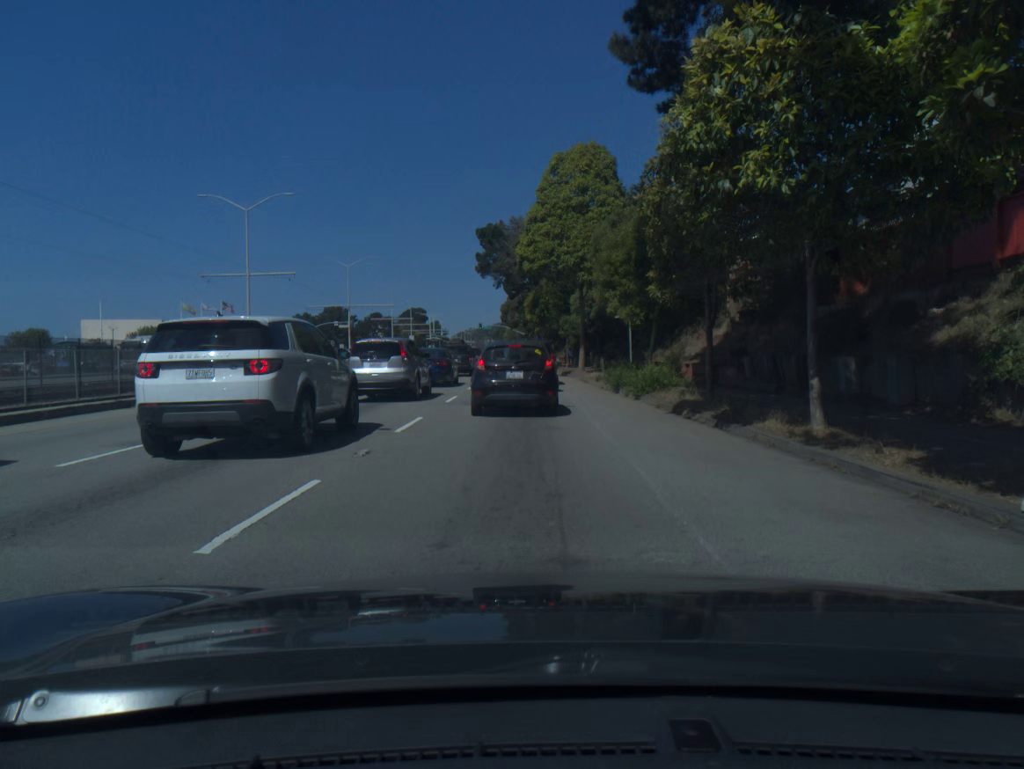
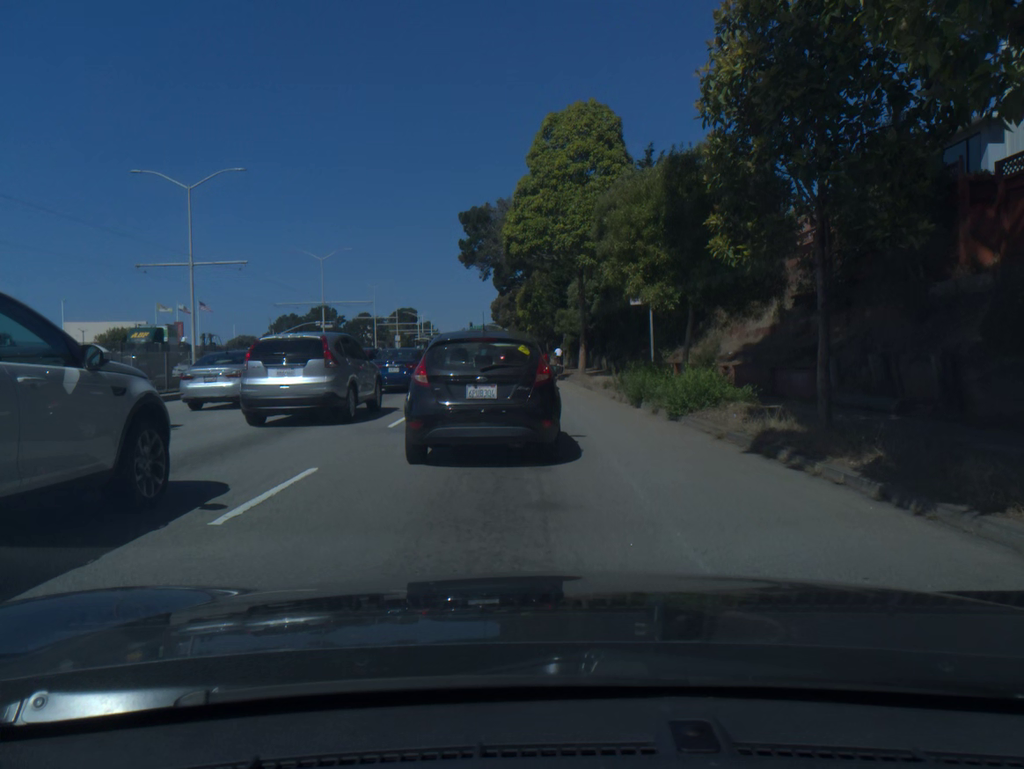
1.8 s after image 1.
(0.0, +6.4) m; -1°
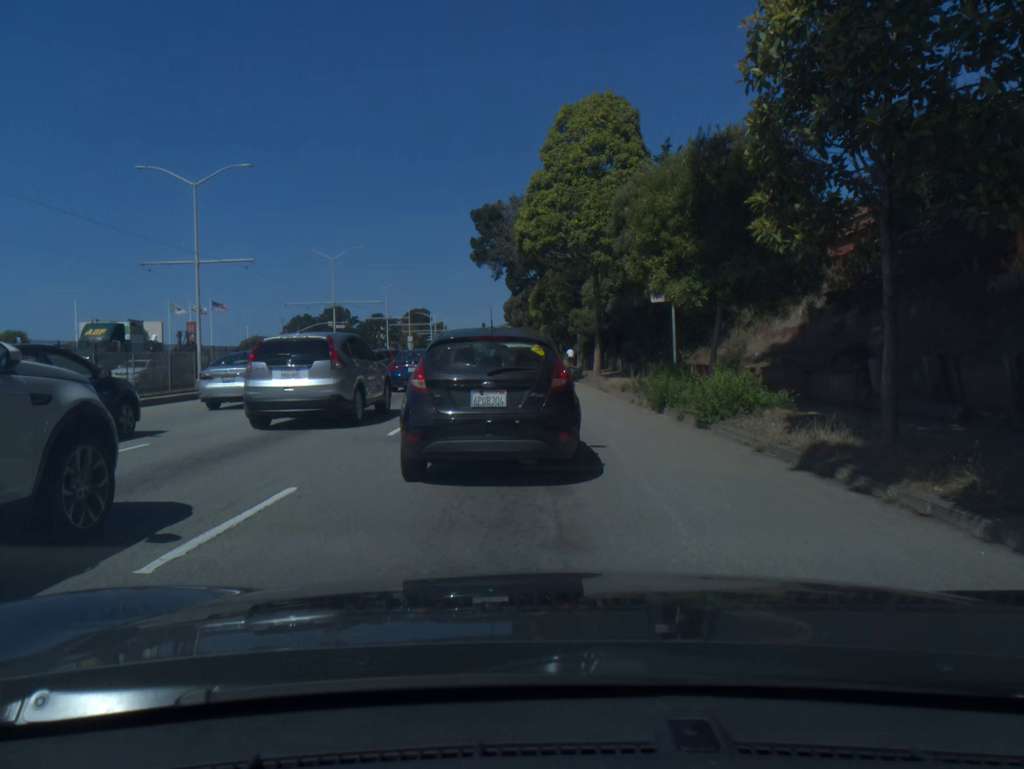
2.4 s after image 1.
(0.0, +1.2) m; -1°
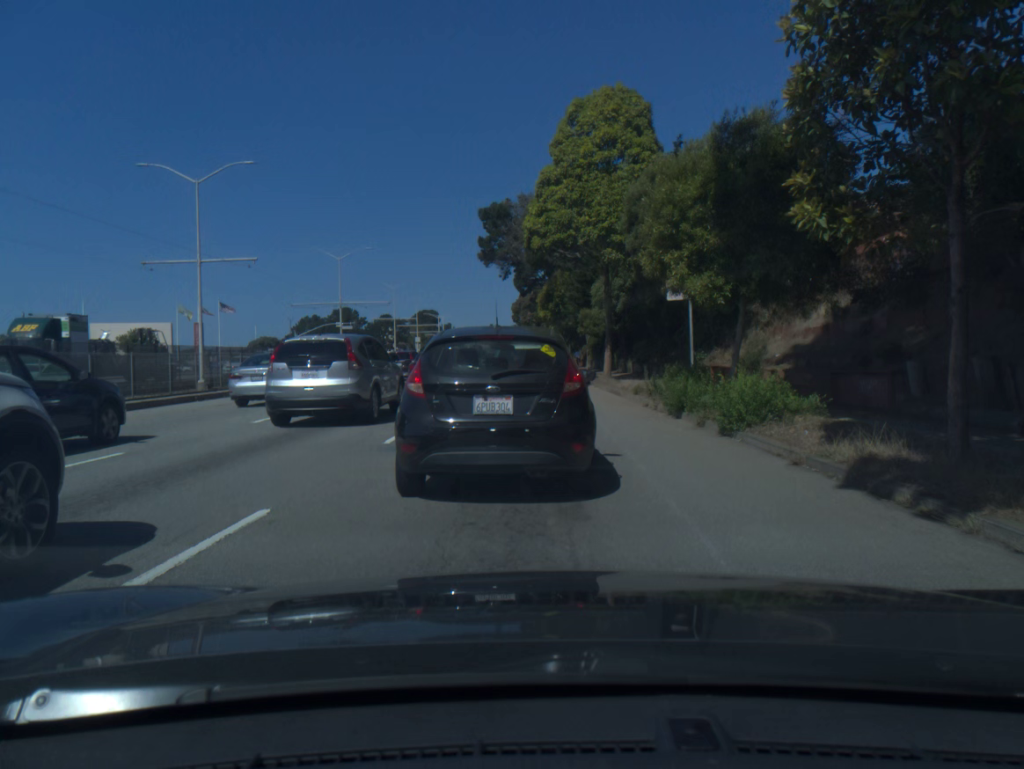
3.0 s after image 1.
(0.0, +0.9) m; 0°
